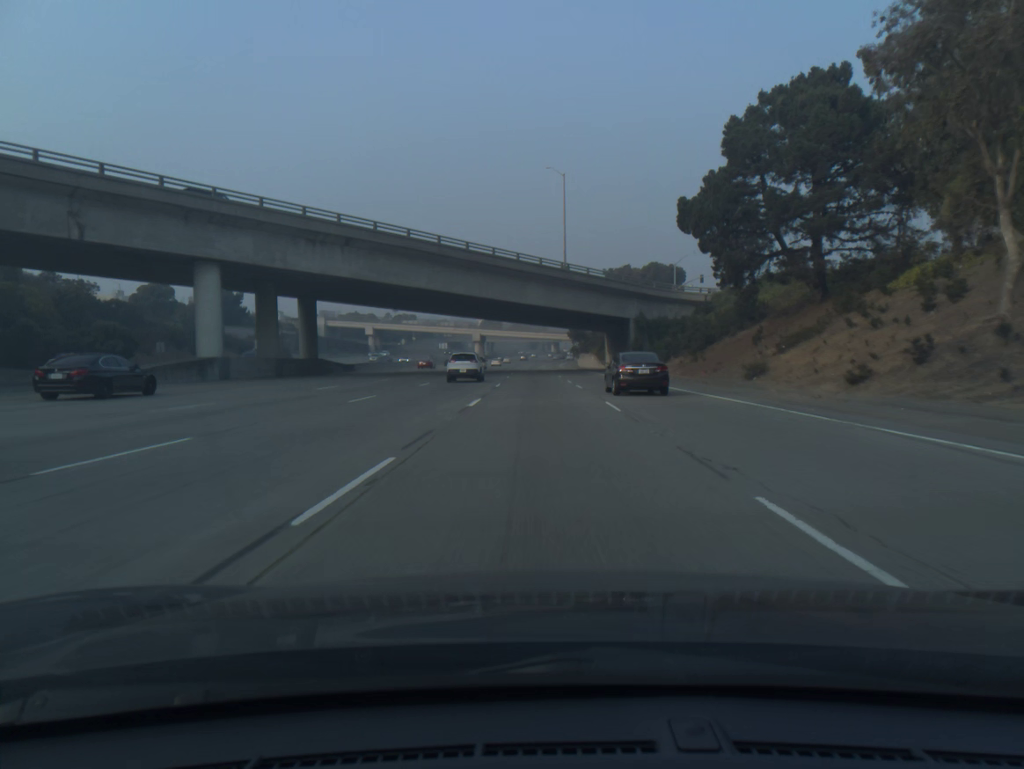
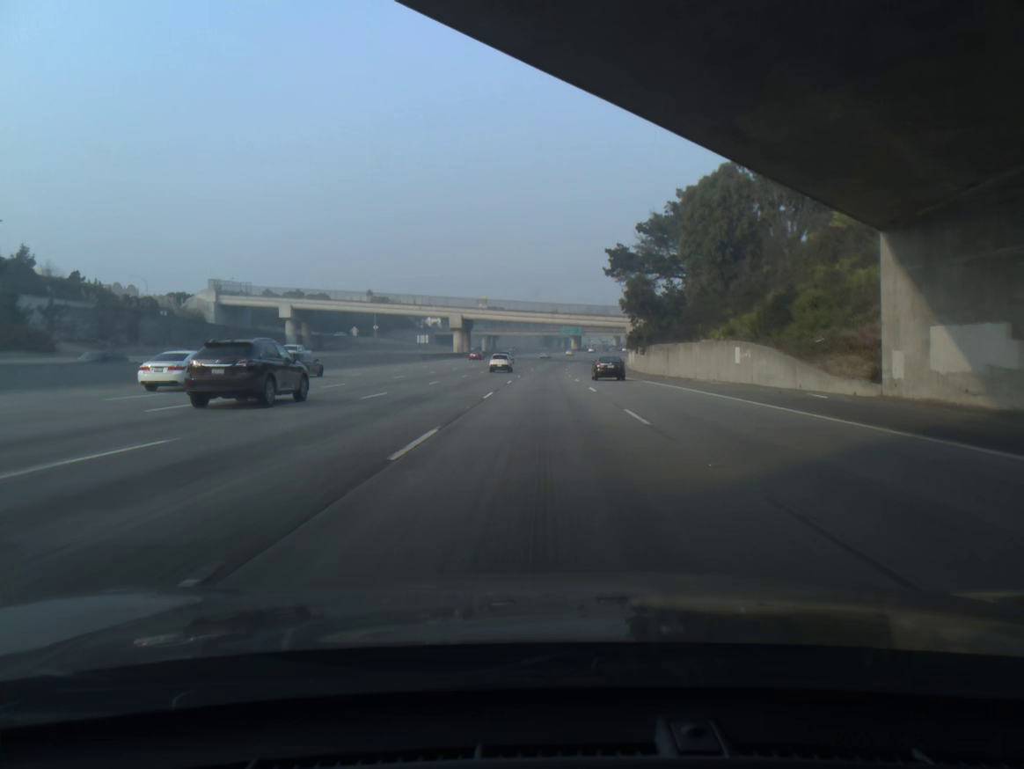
(-1.0, +84.9) m; -1°
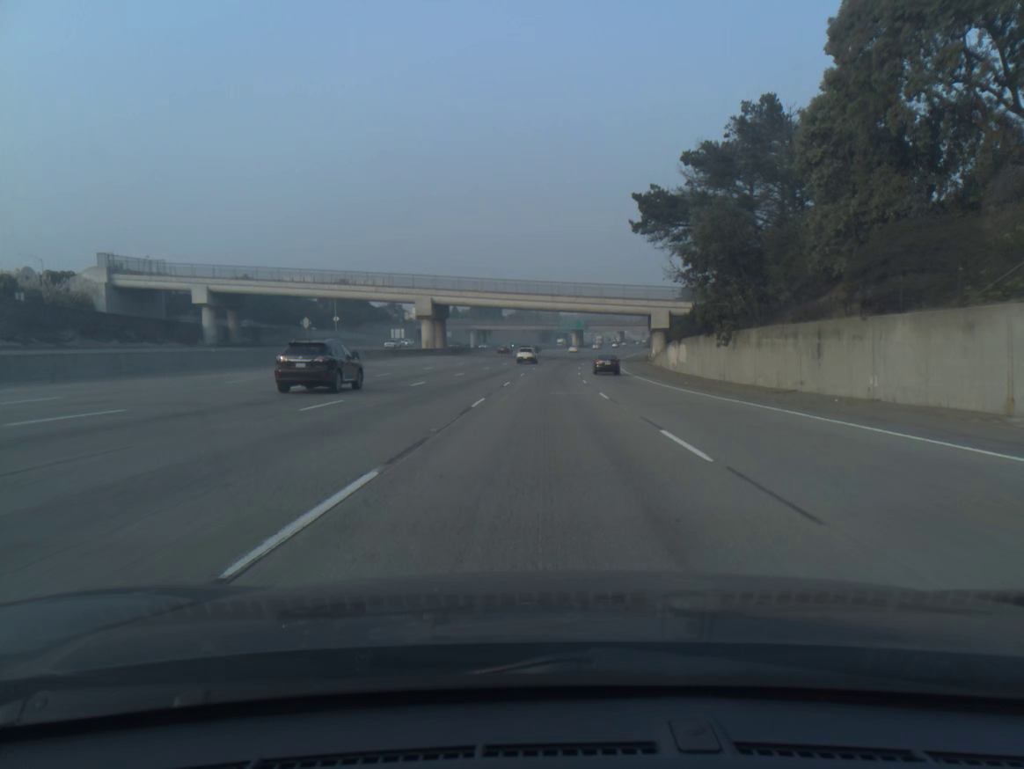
(0.0, +33.9) m; 0°
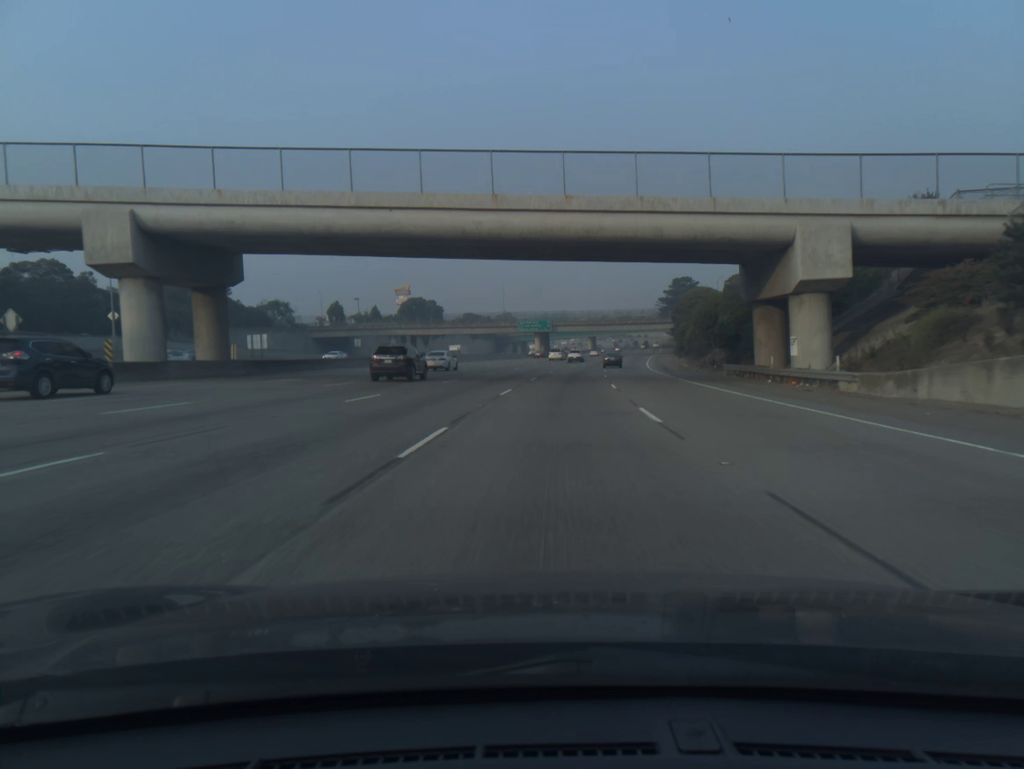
(+1.4, +67.9) m; +3°
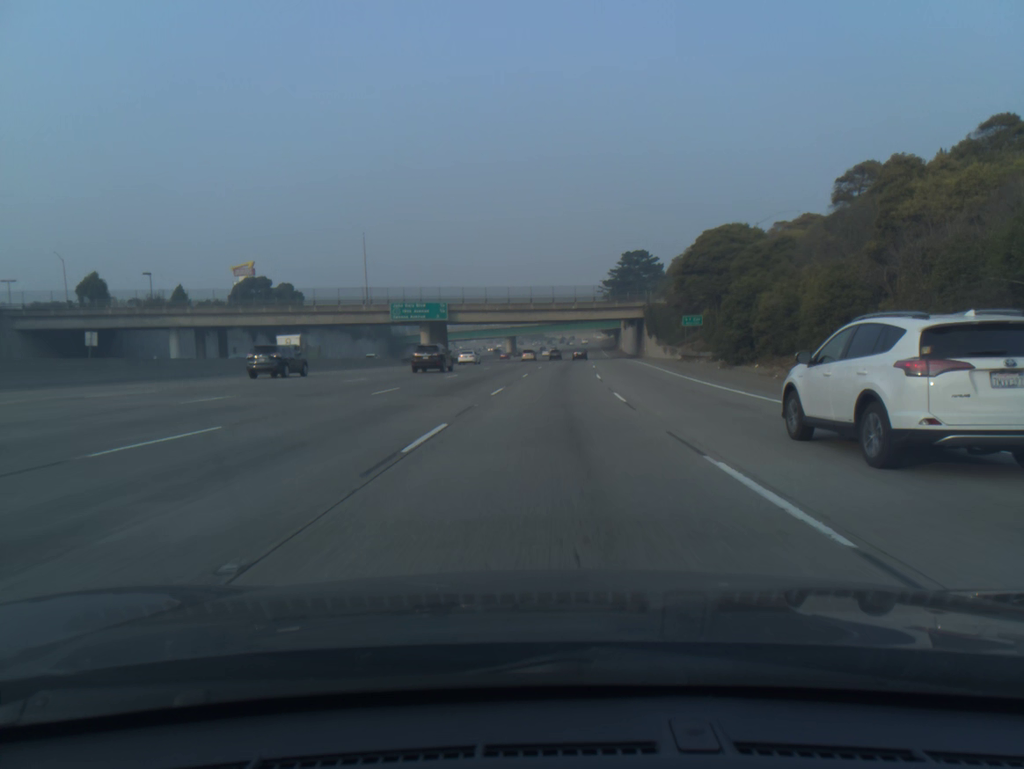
(+3.5, +67.6) m; +6°
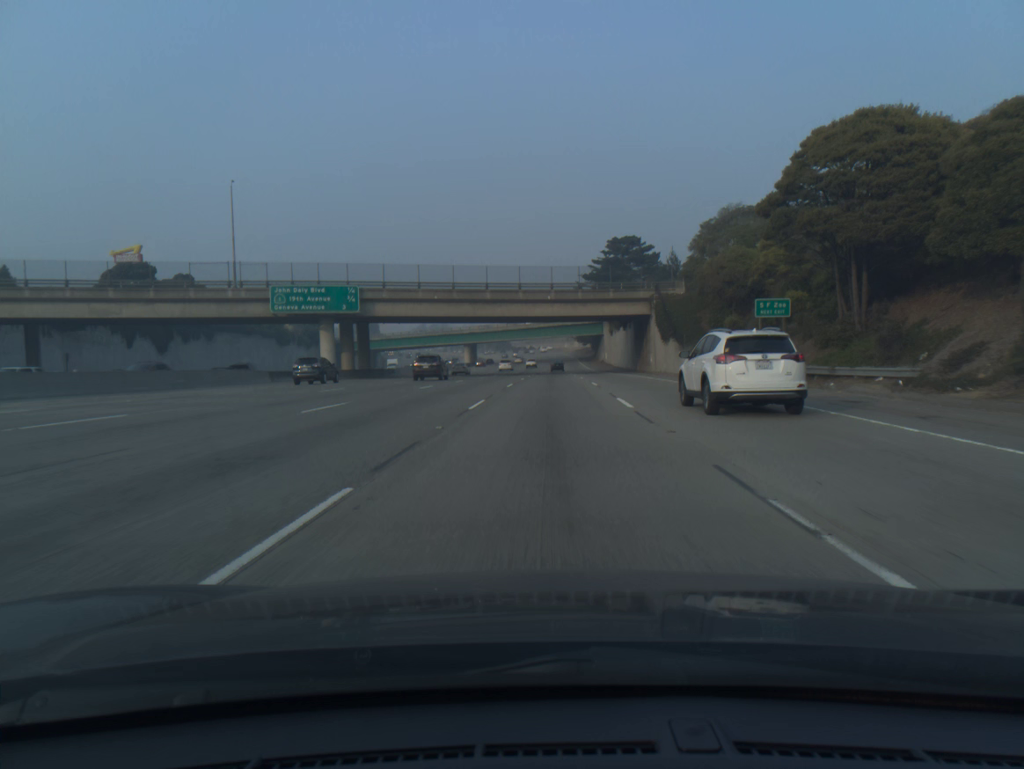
(+0.7, +33.9) m; +2°
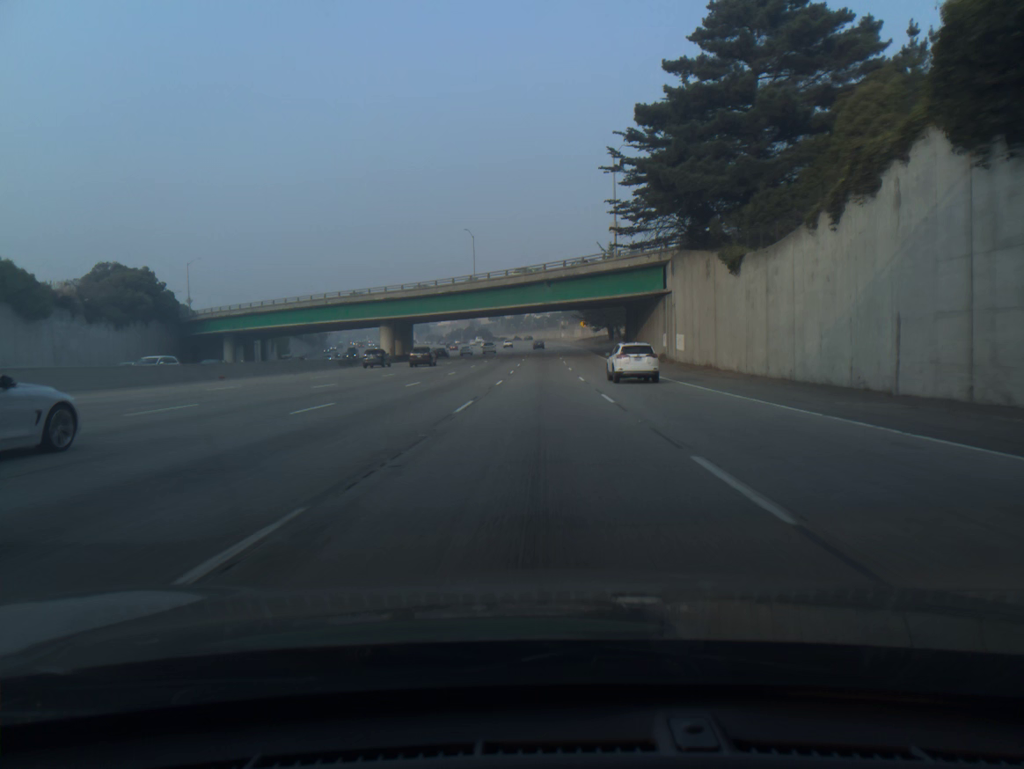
(+1.4, +84.9) m; +1°
